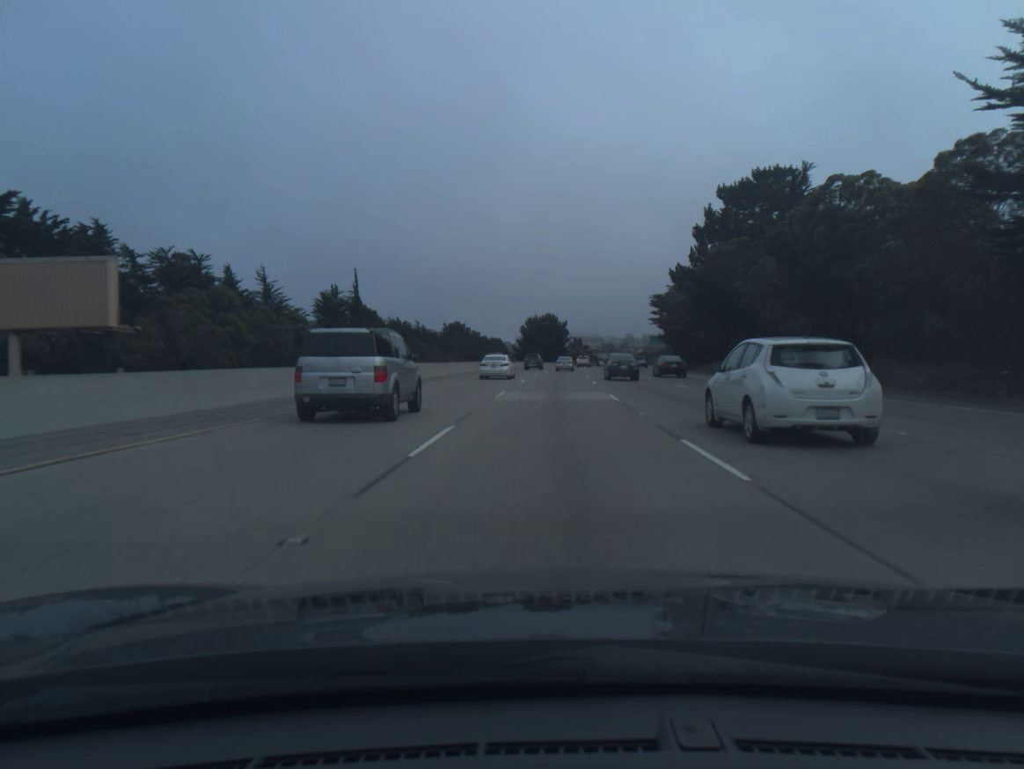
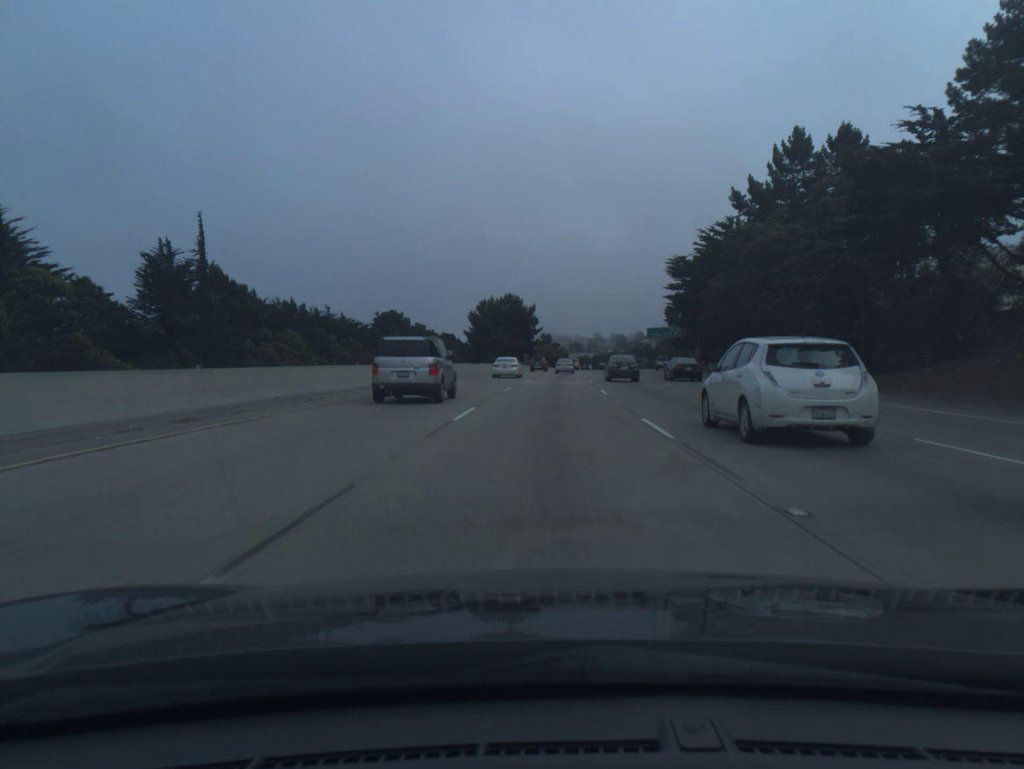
(+1.3, +54.3) m; +3°
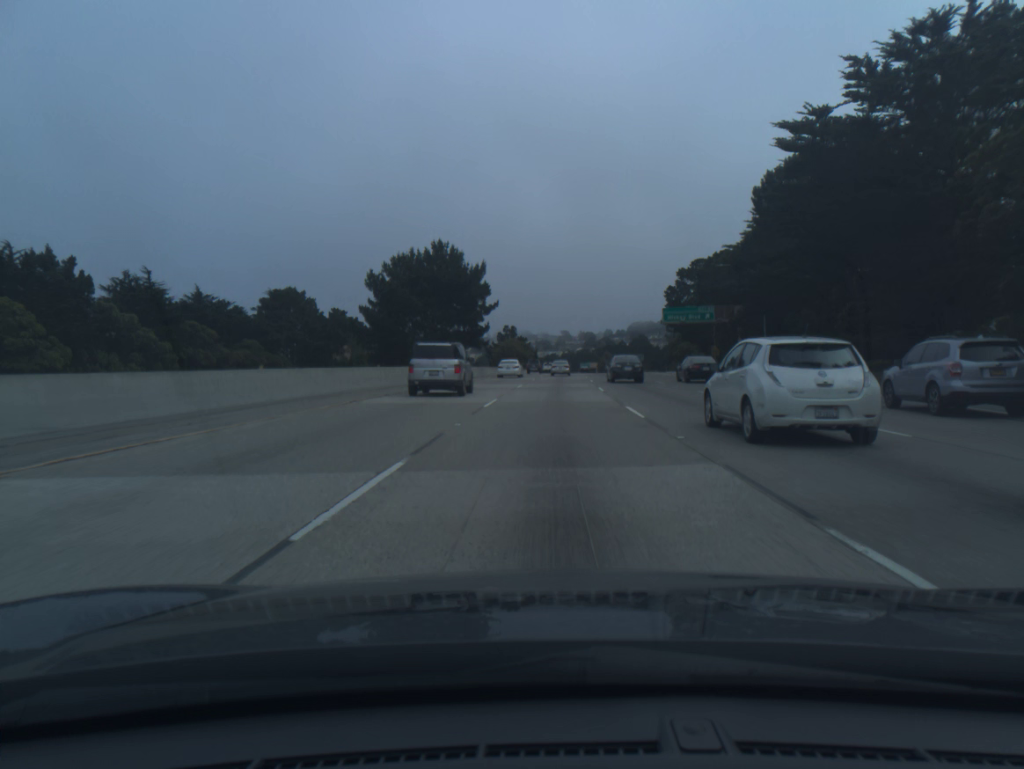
(+1.1, +54.4) m; +2°
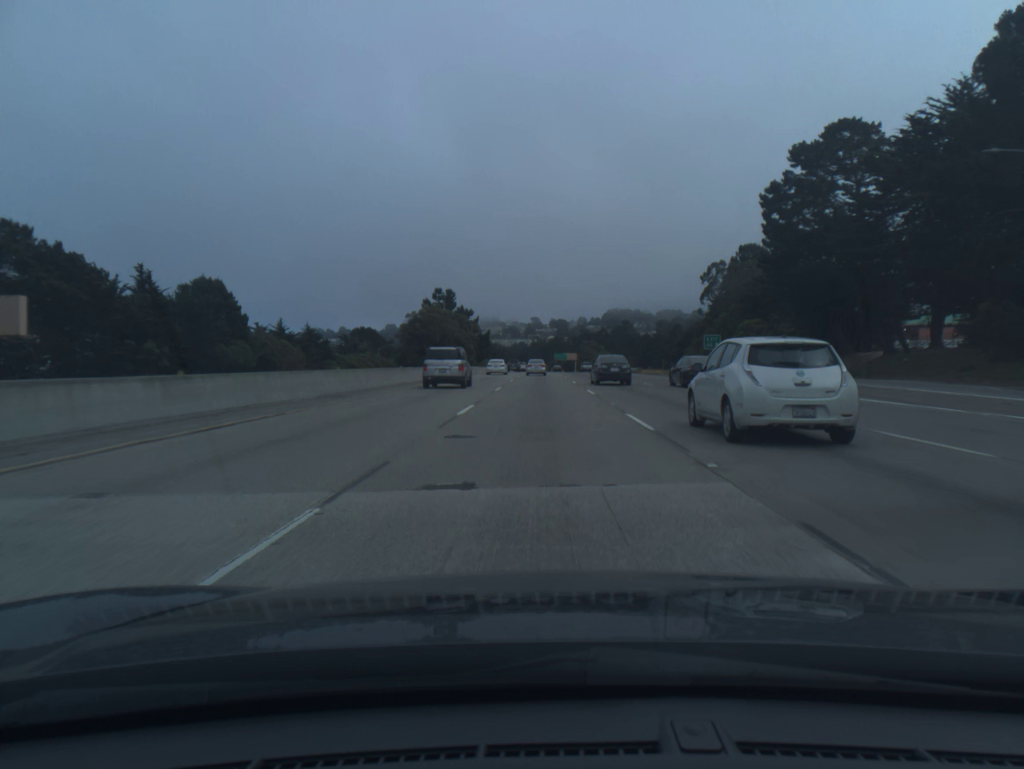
(+2.7, +90.9) m; +2°
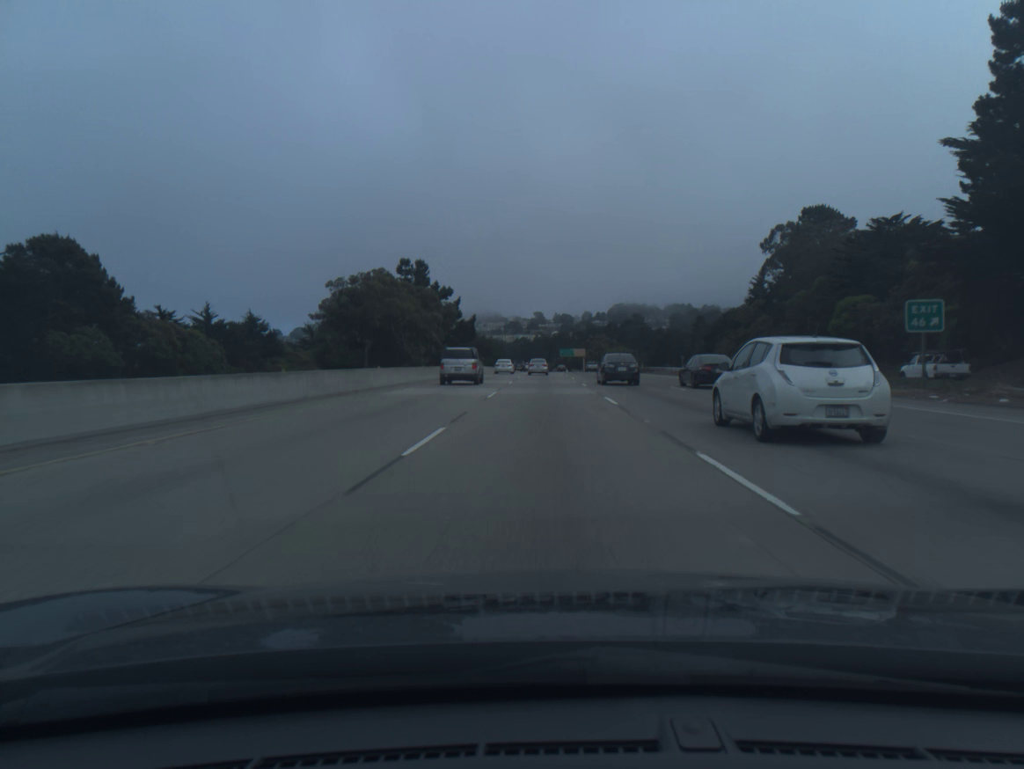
(-0.1, +36.5) m; 0°
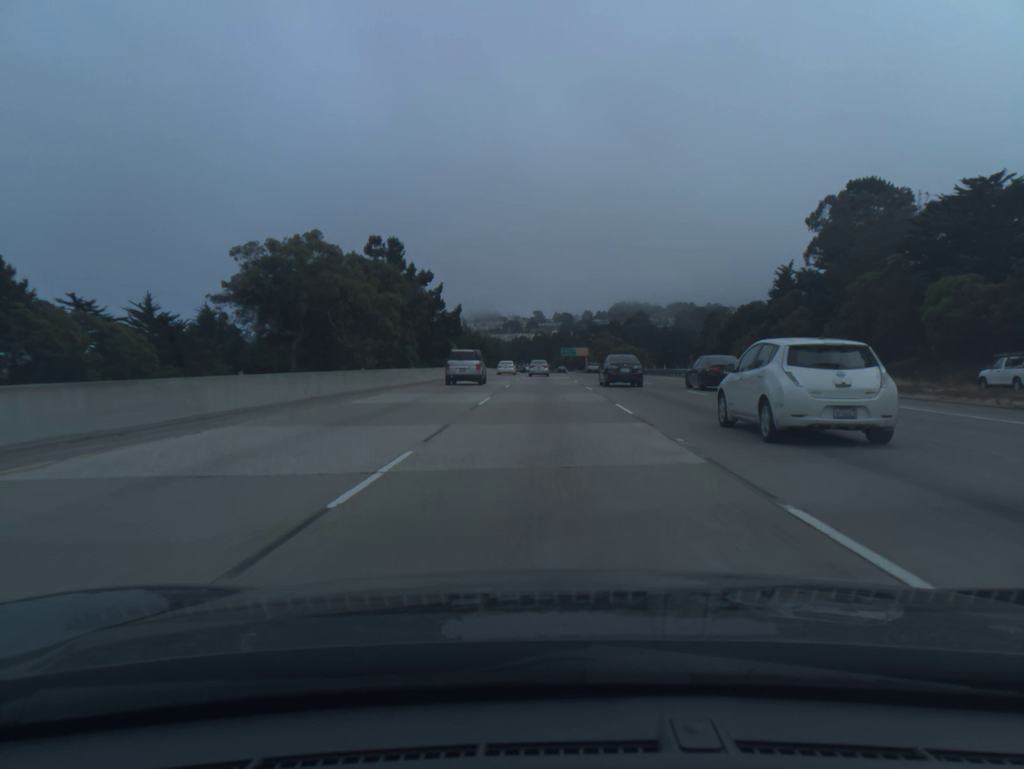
(0.0, +18.3) m; 0°
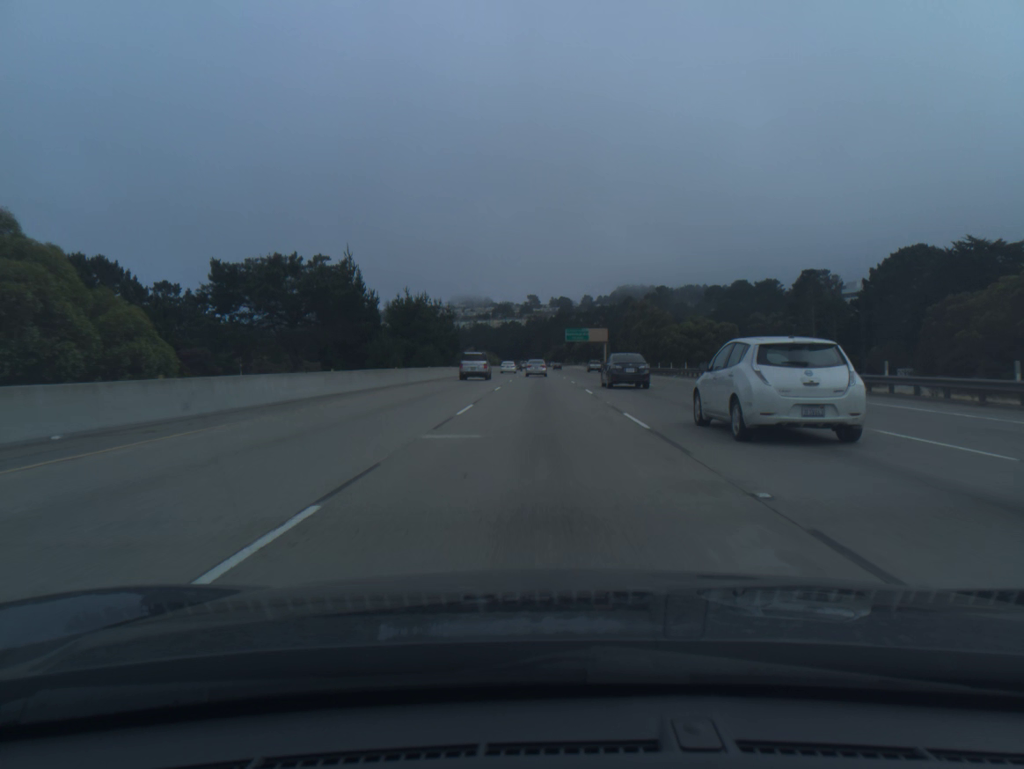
(+0.4, +91.5) m; 0°
